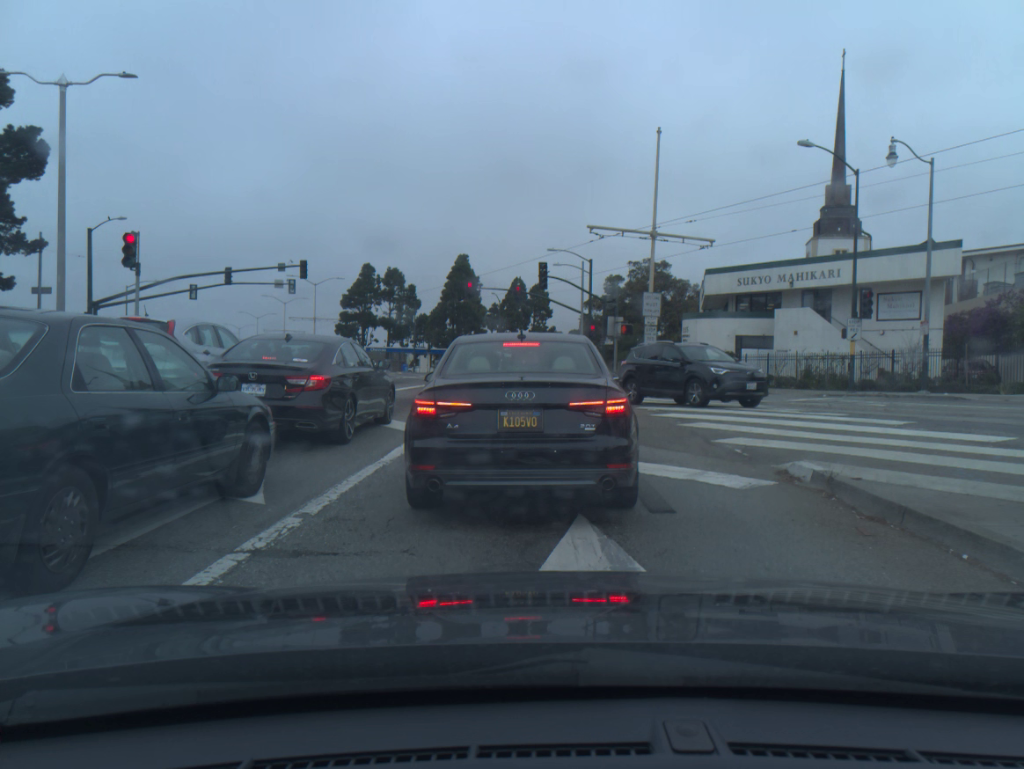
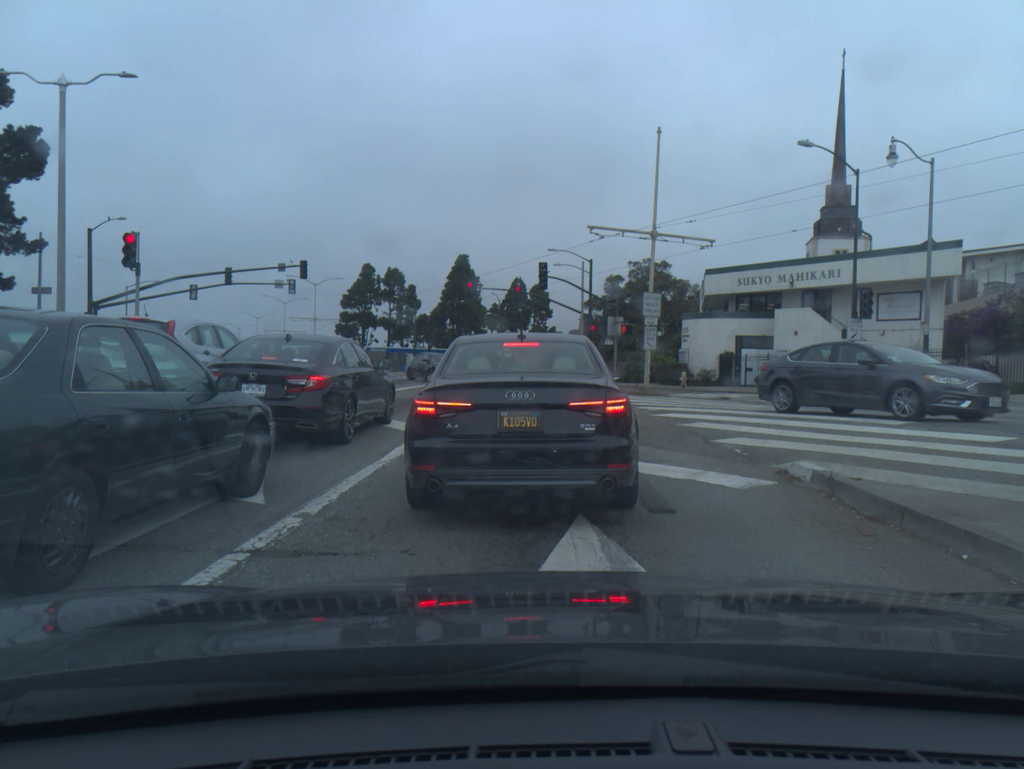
(0.0, -0.1) m; 0°
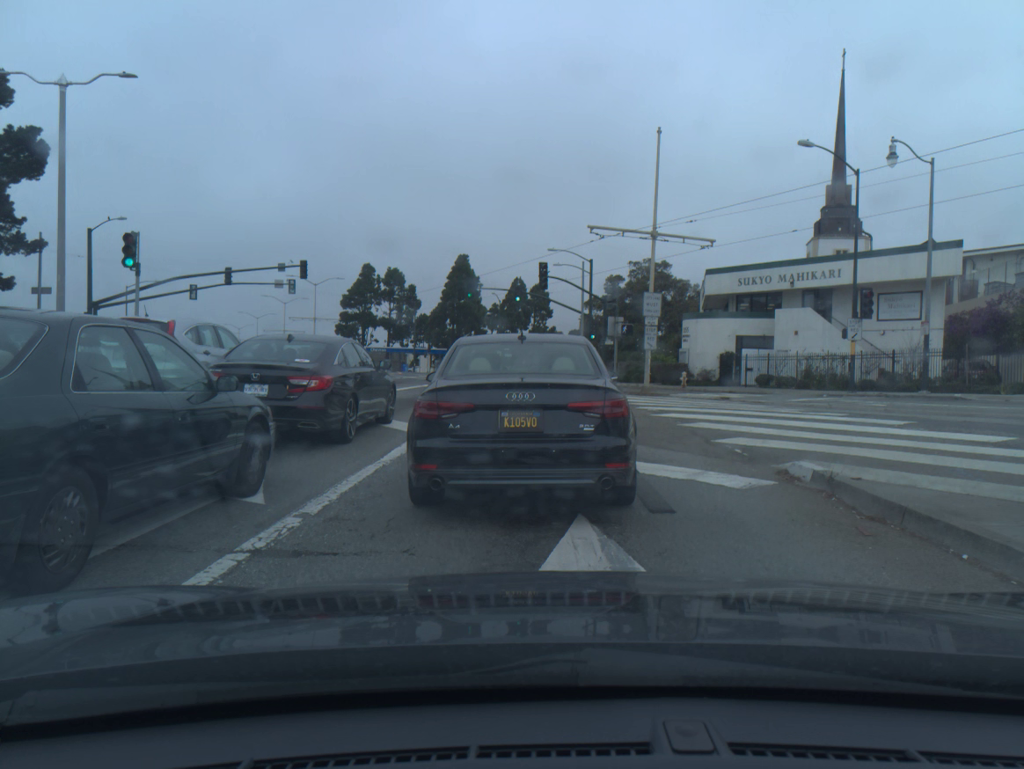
(0.0, +0.1) m; 0°
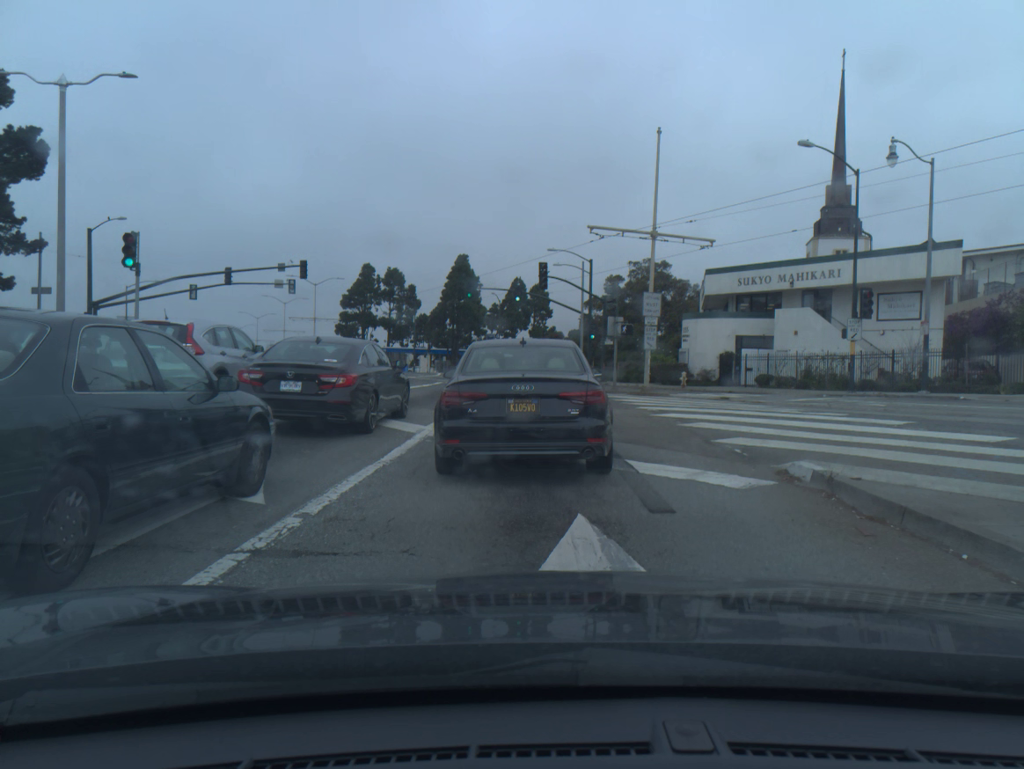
(0.0, 0.0) m; 0°
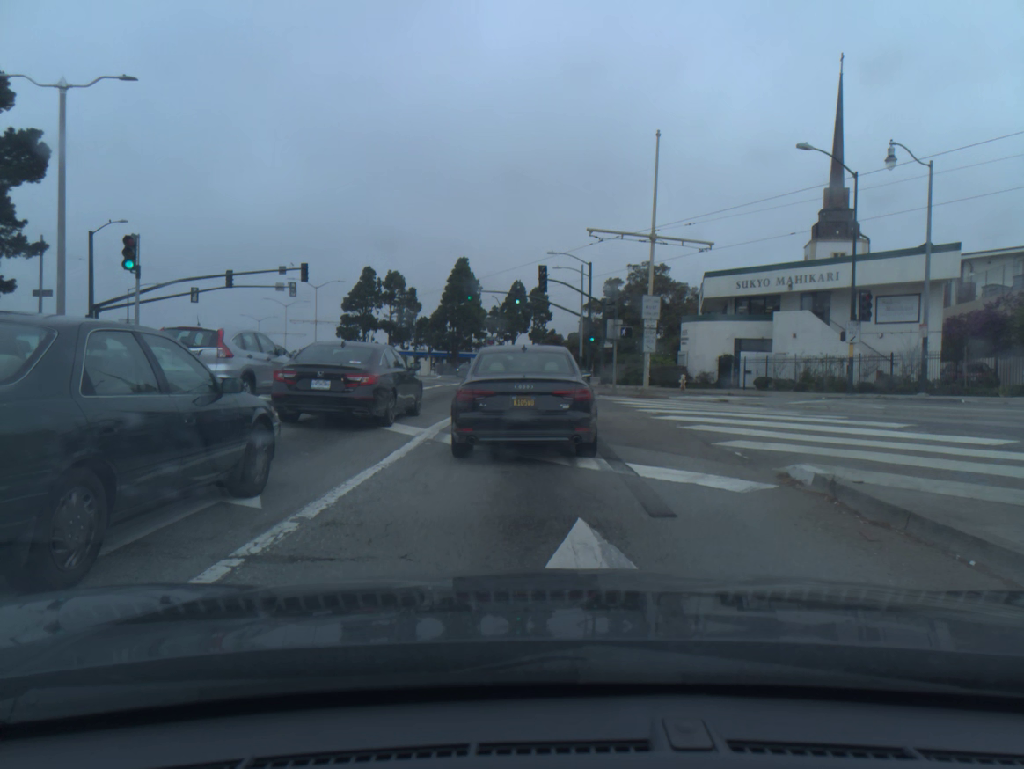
(0.0, +0.1) m; 0°
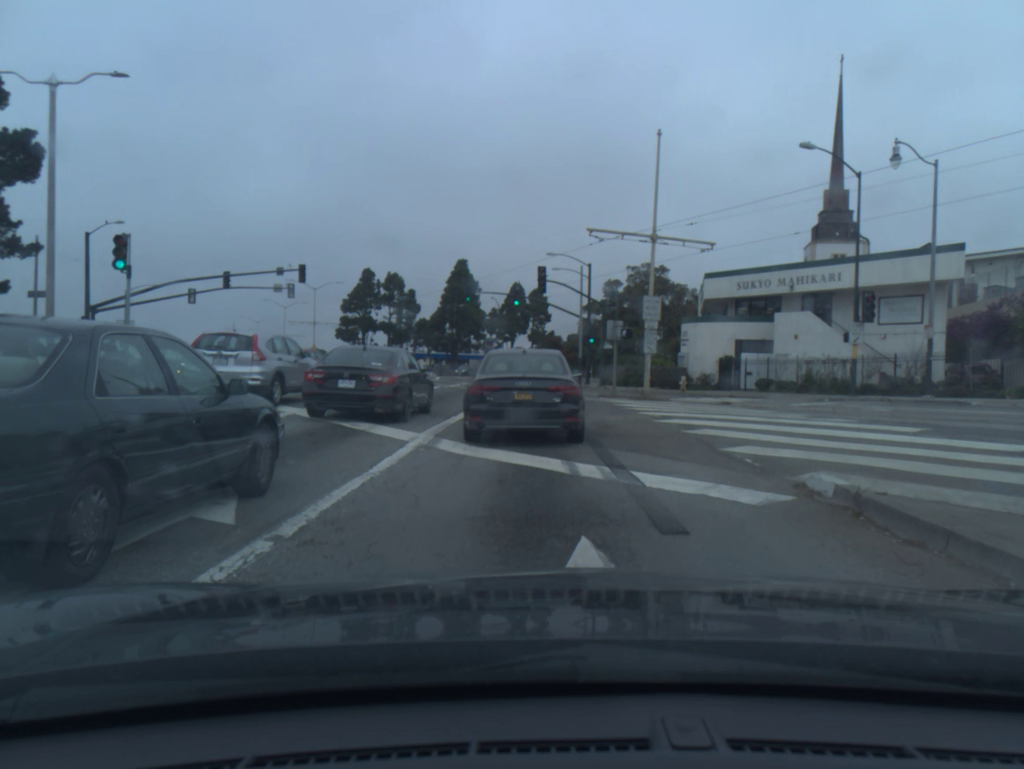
(0.0, +0.5) m; 0°
